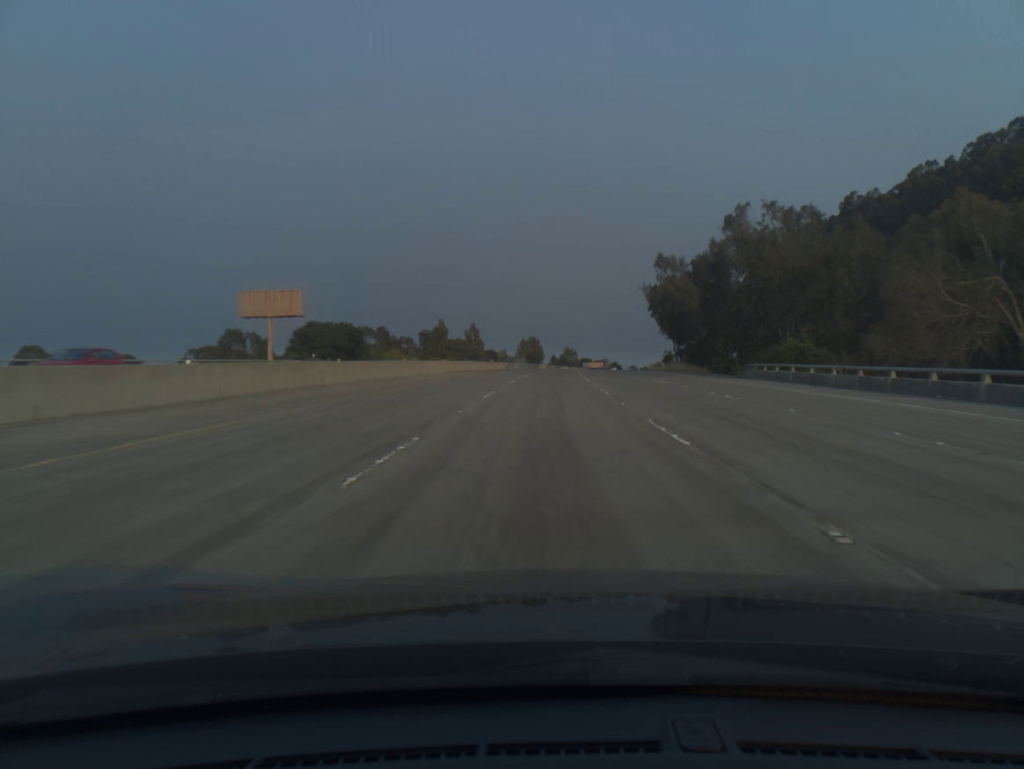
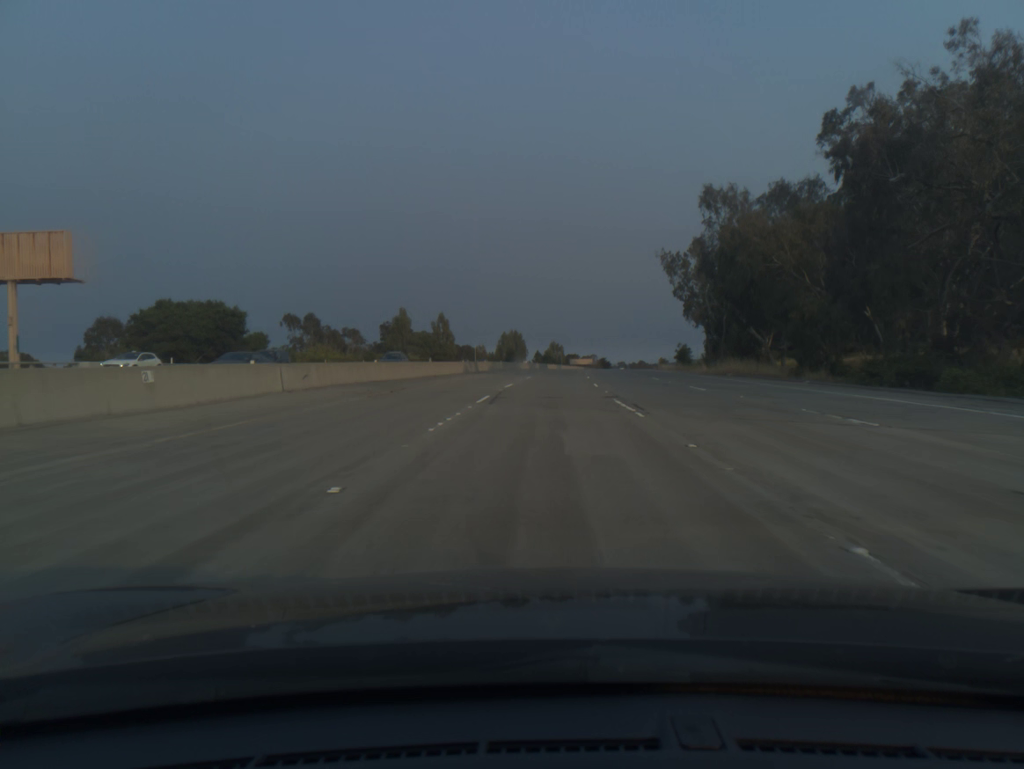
(+0.4, +38.9) m; +1°
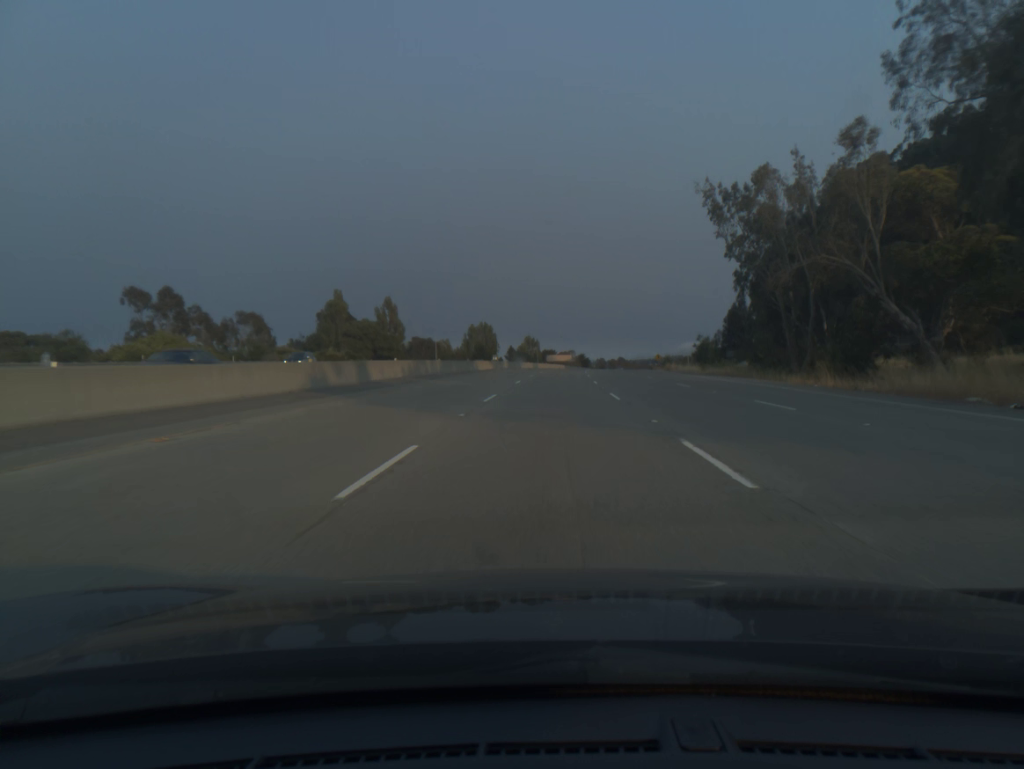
(+0.5, +39.0) m; +2°
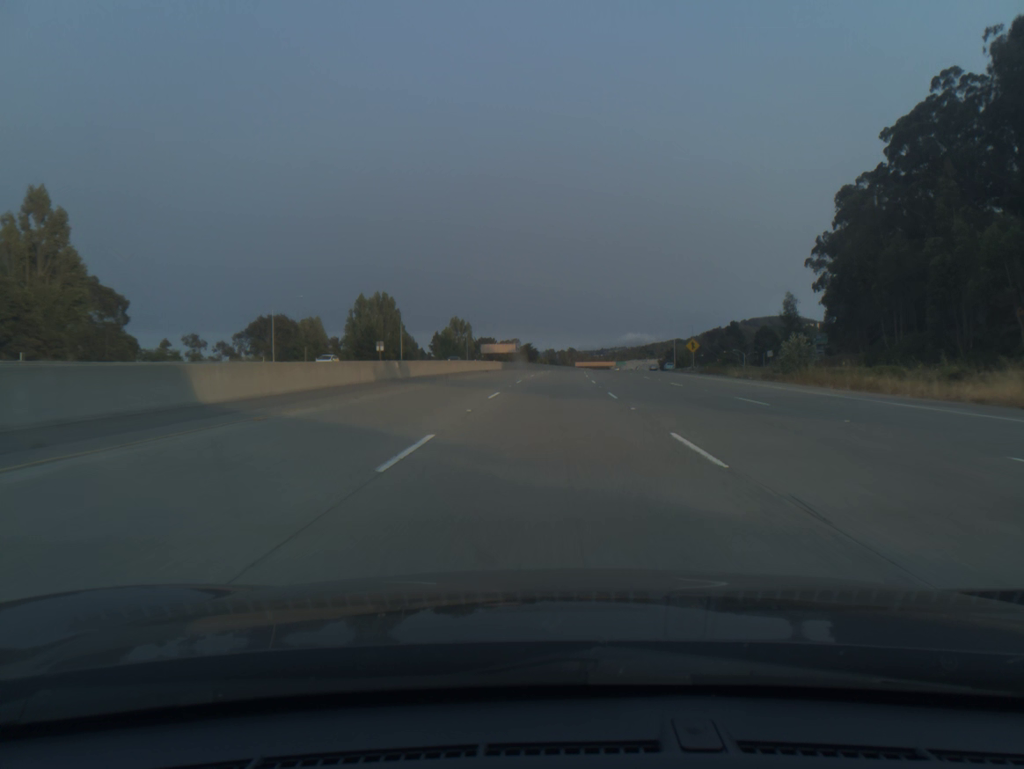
(+3.7, +98.1) m; +4°
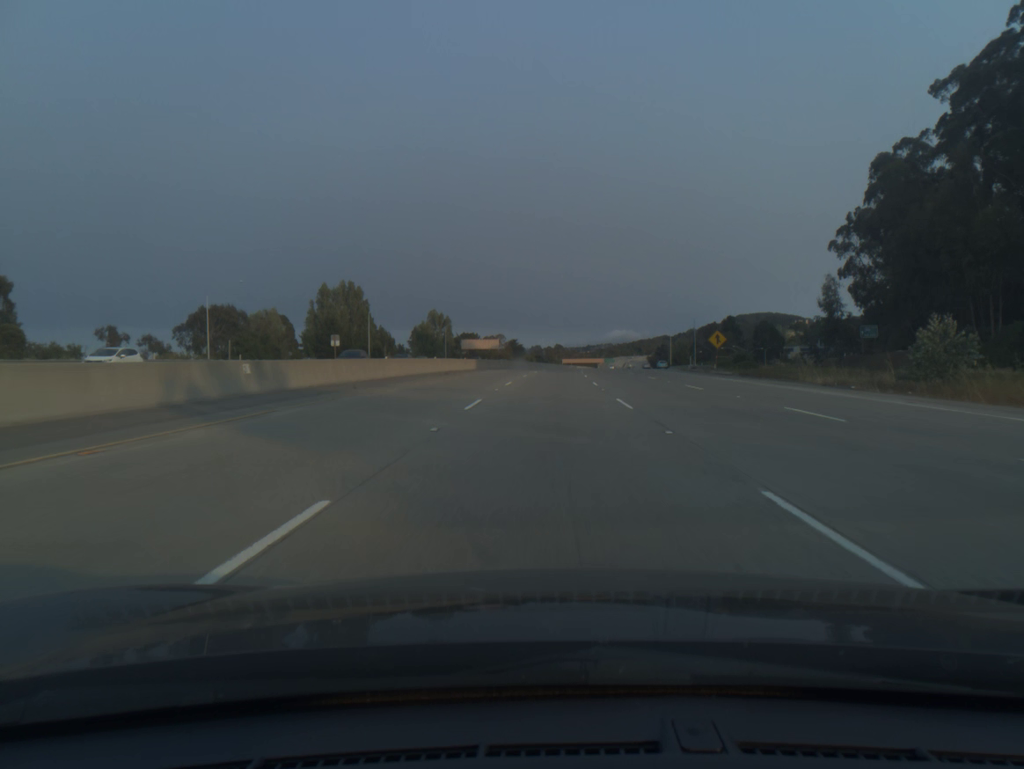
(+0.2, +19.7) m; +1°
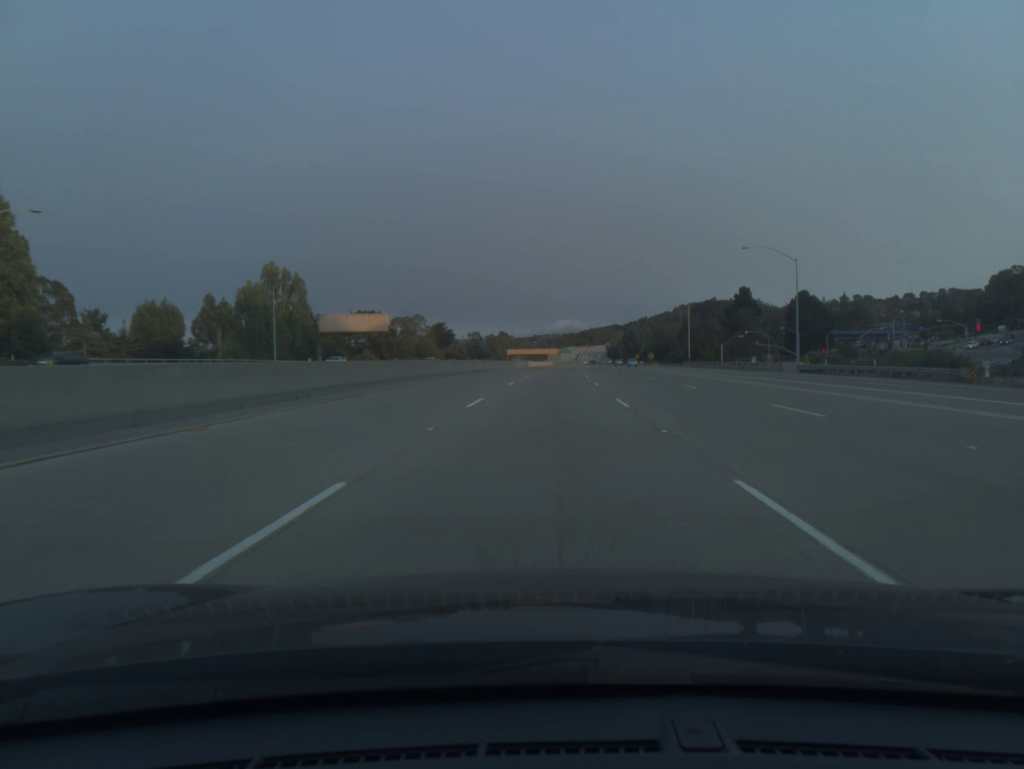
(+3.4, +99.0) m; +4°
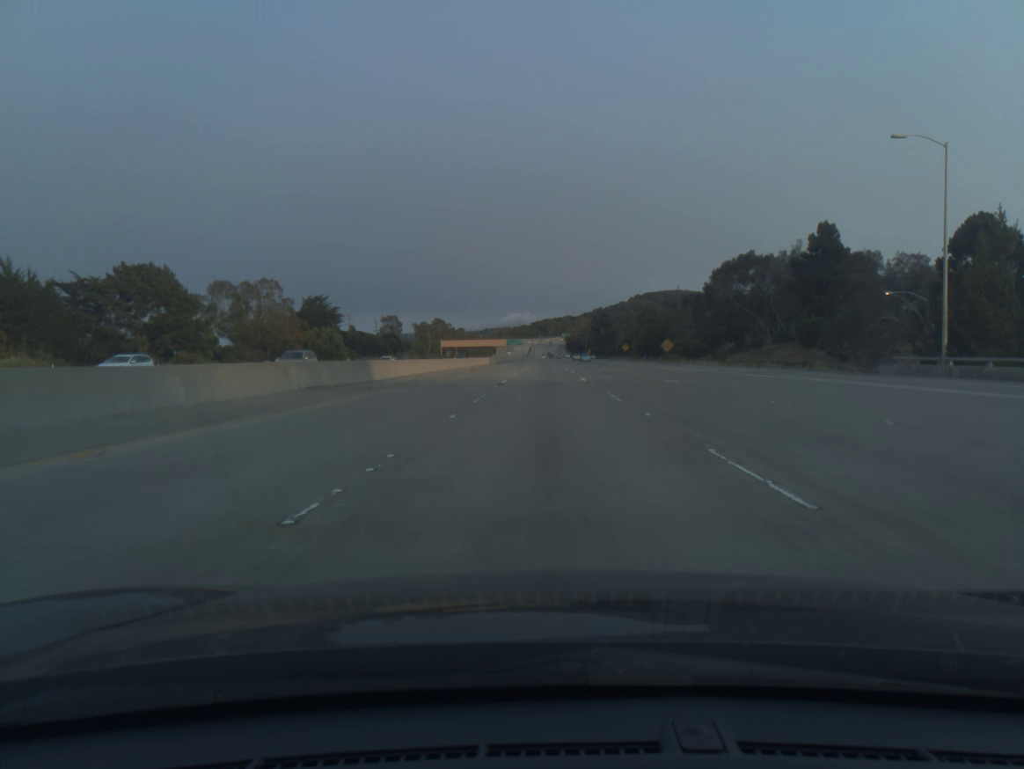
(+3.4, +98.9) m; +4°
